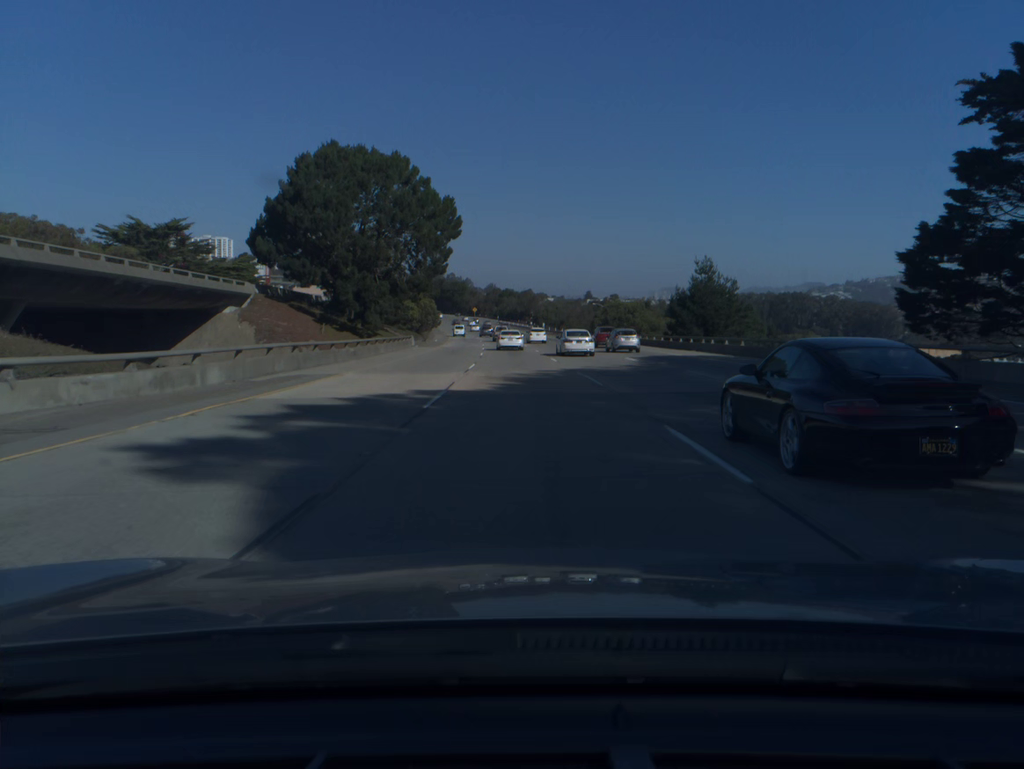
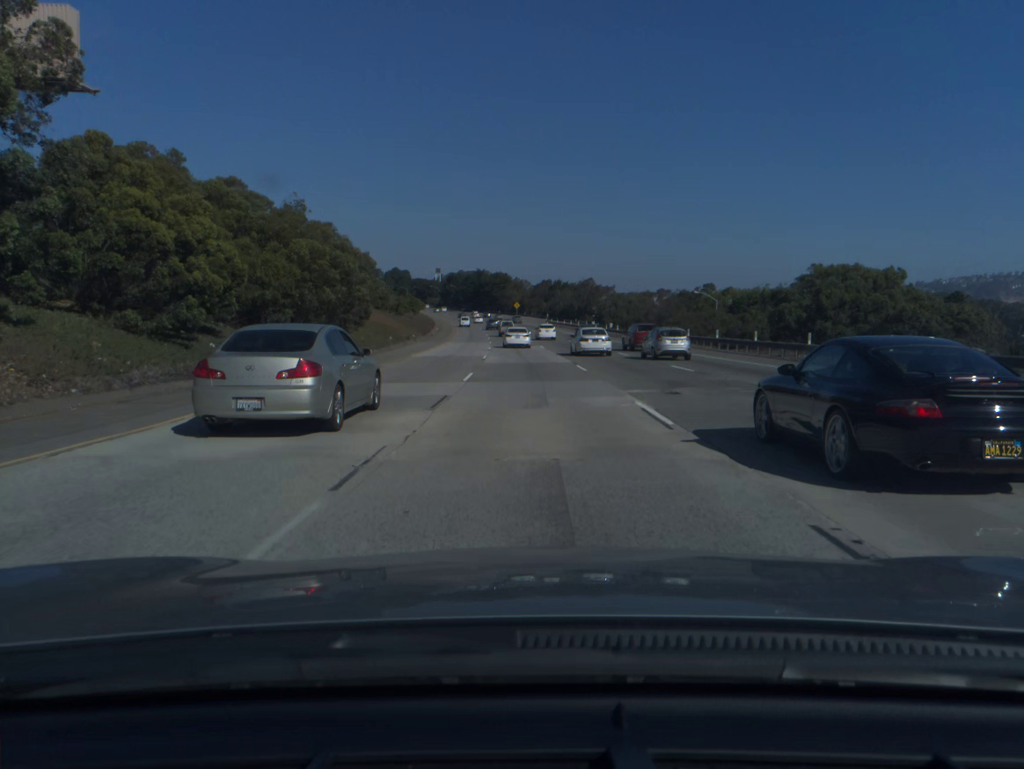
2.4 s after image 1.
(-2.4, +69.7) m; -4°
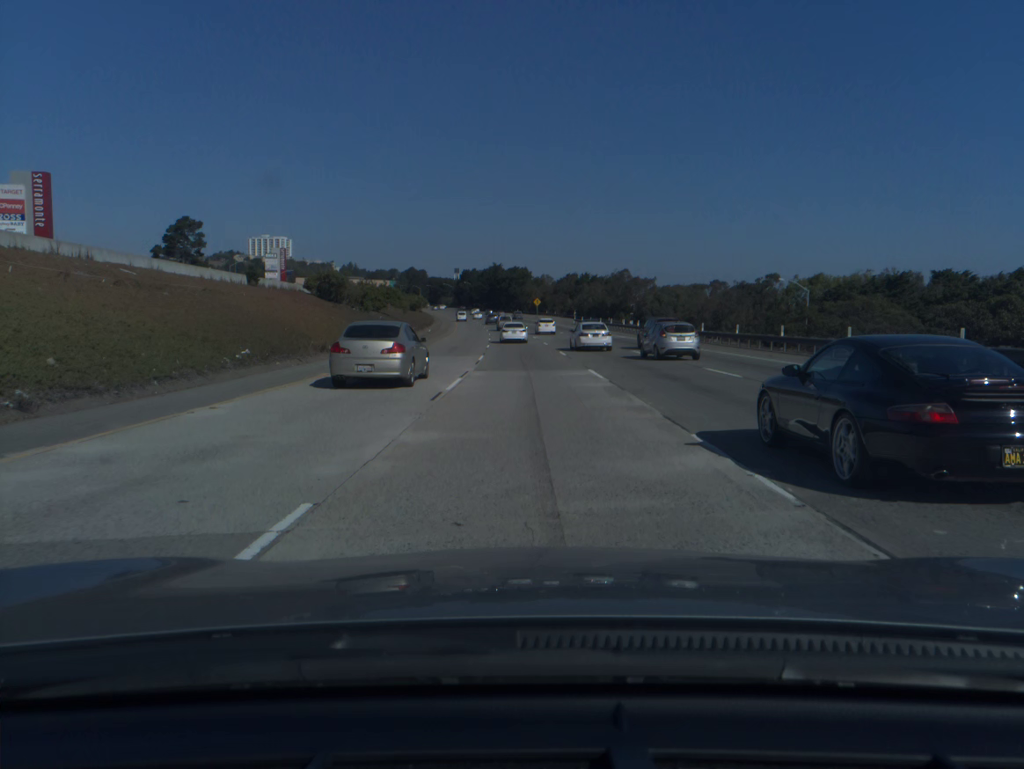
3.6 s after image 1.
(-0.4, +34.5) m; -1°
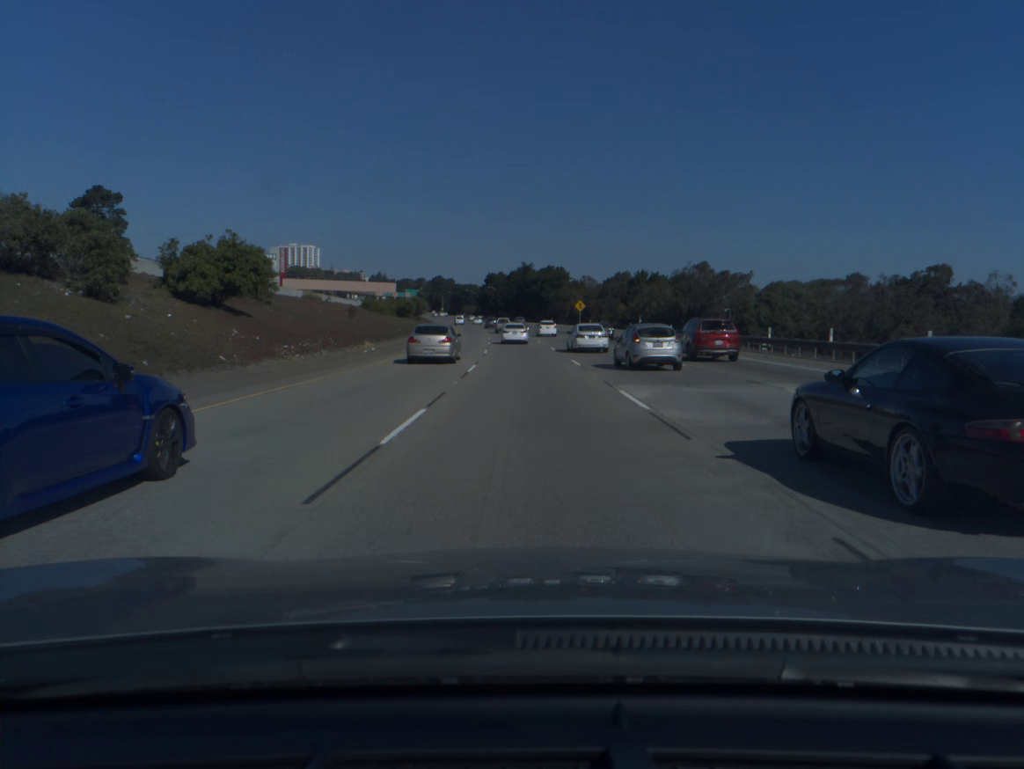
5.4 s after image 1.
(-1.1, +51.2) m; -3°
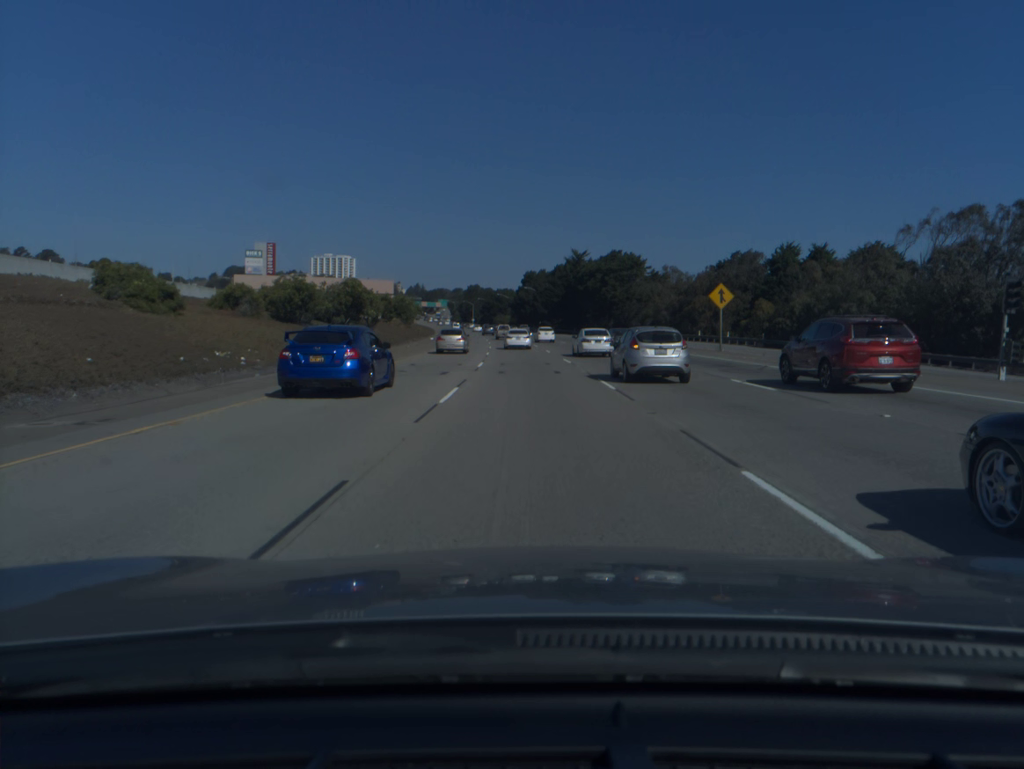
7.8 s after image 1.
(-1.8, +67.7) m; -3°
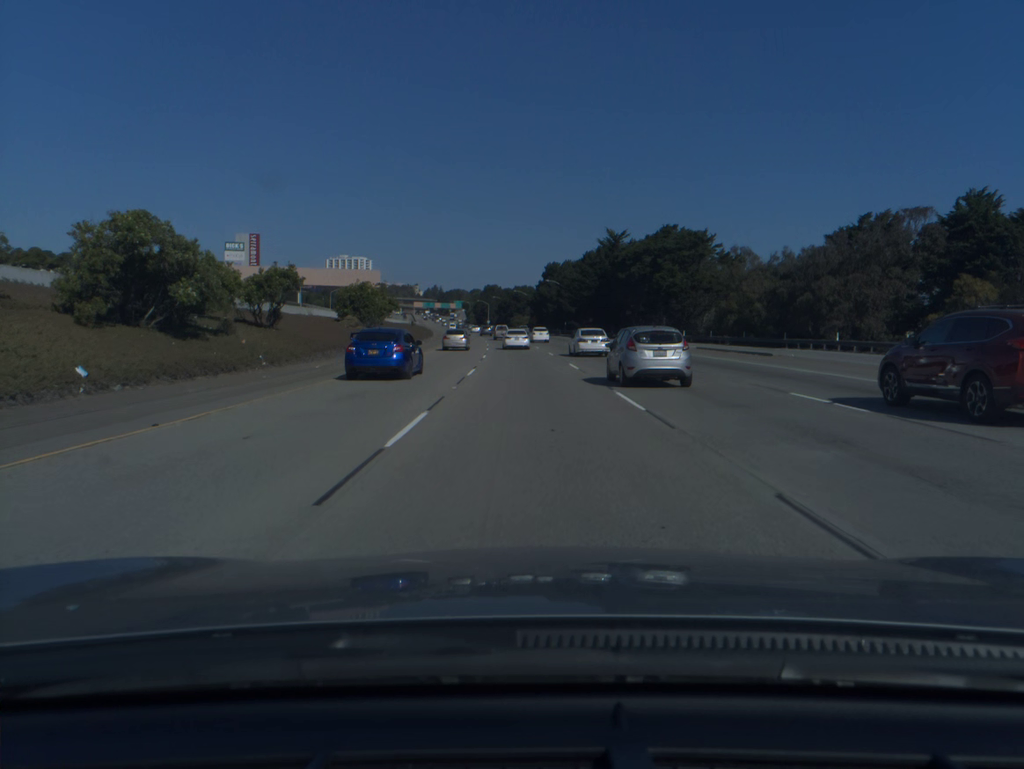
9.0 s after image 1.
(-0.4, +34.0) m; -1°
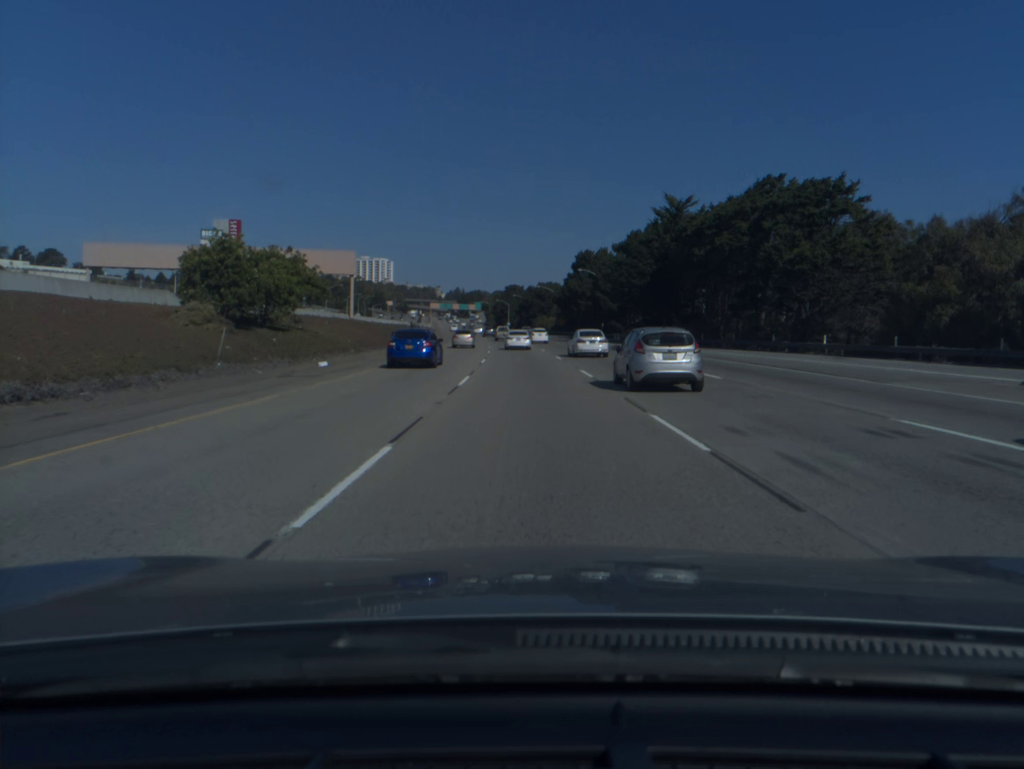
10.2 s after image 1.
(-0.5, +34.0) m; -2°
